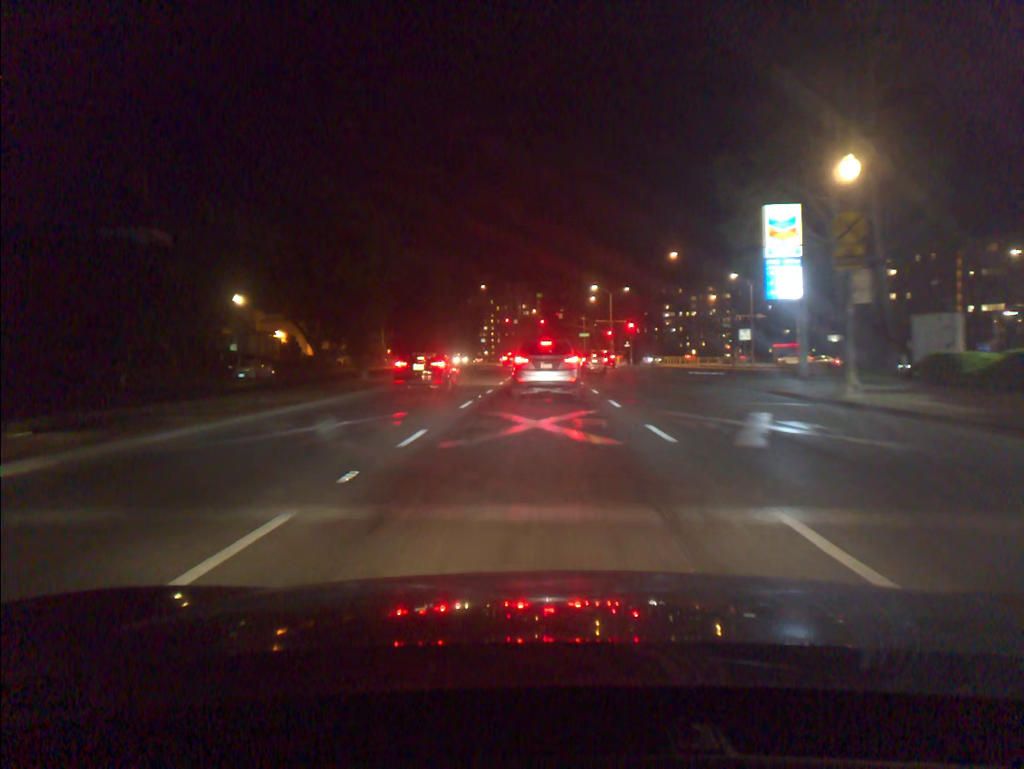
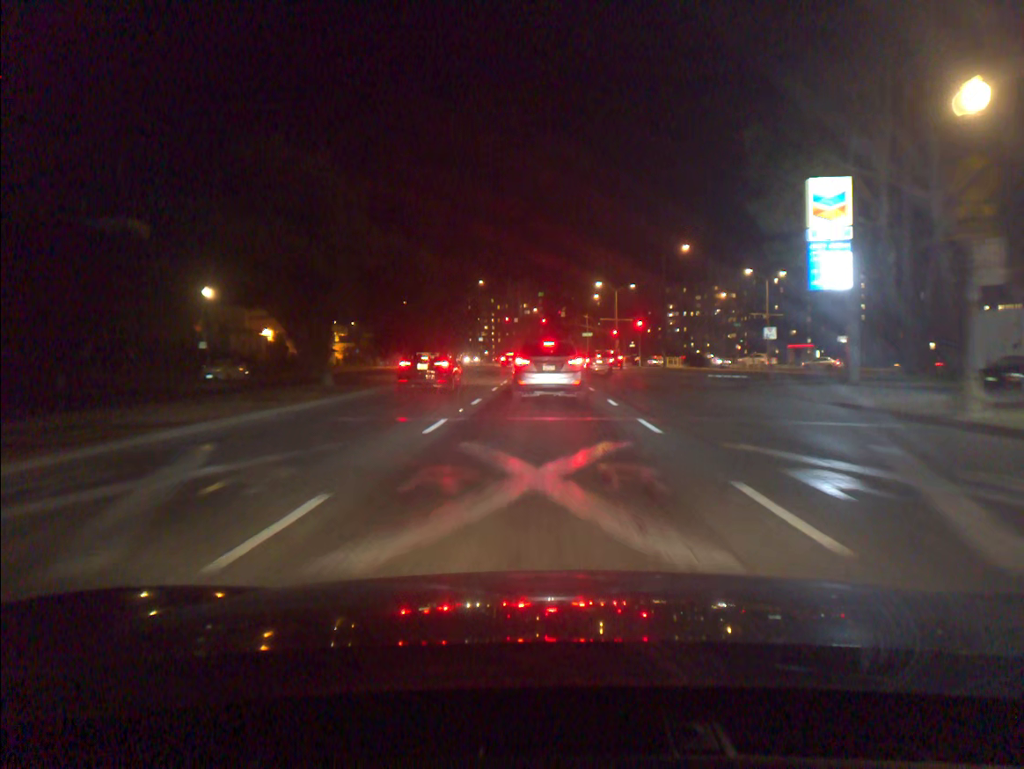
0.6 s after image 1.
(0.0, +5.9) m; 0°
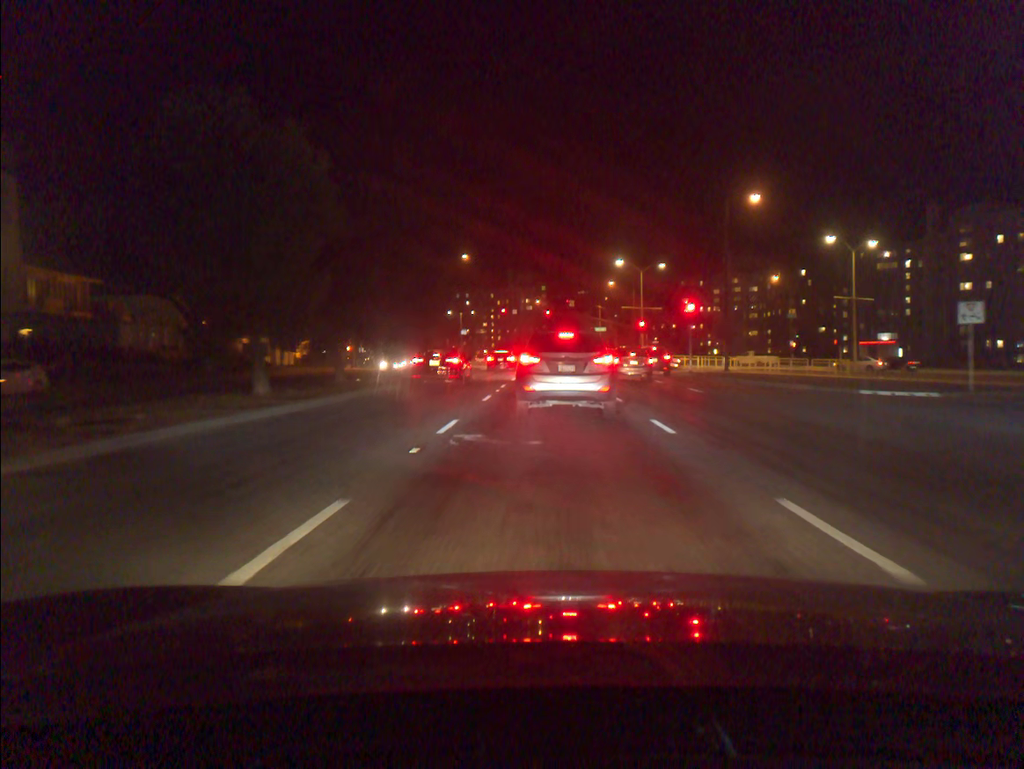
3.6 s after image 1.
(-0.1, +23.2) m; 0°
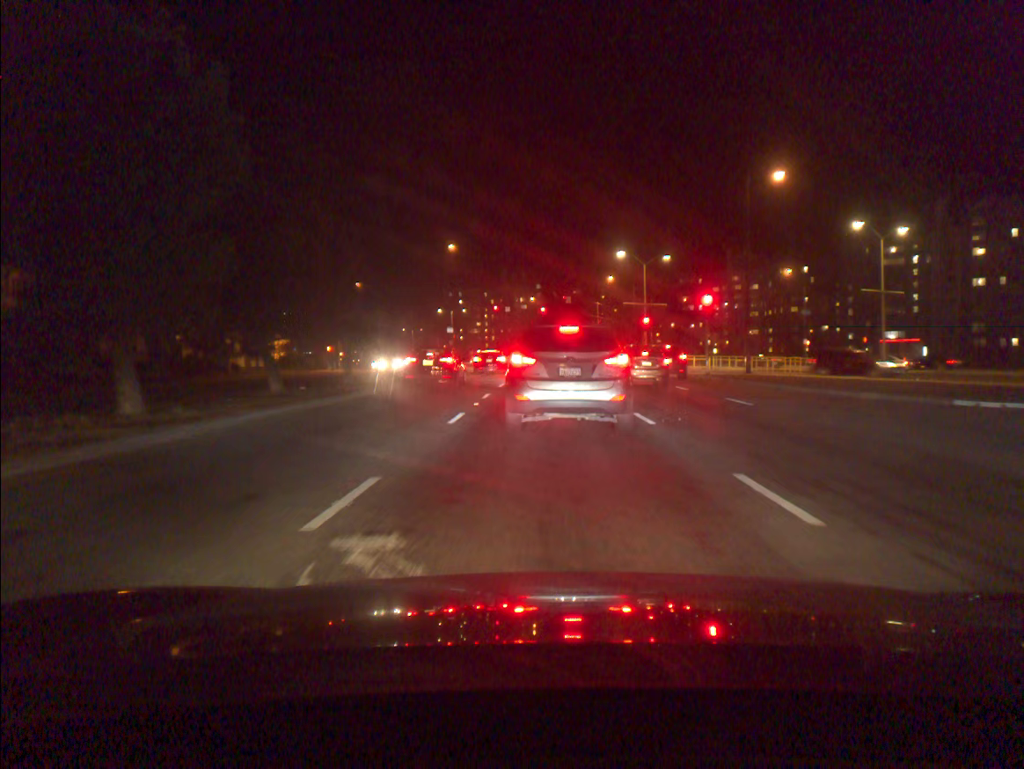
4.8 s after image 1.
(0.0, +6.3) m; 0°
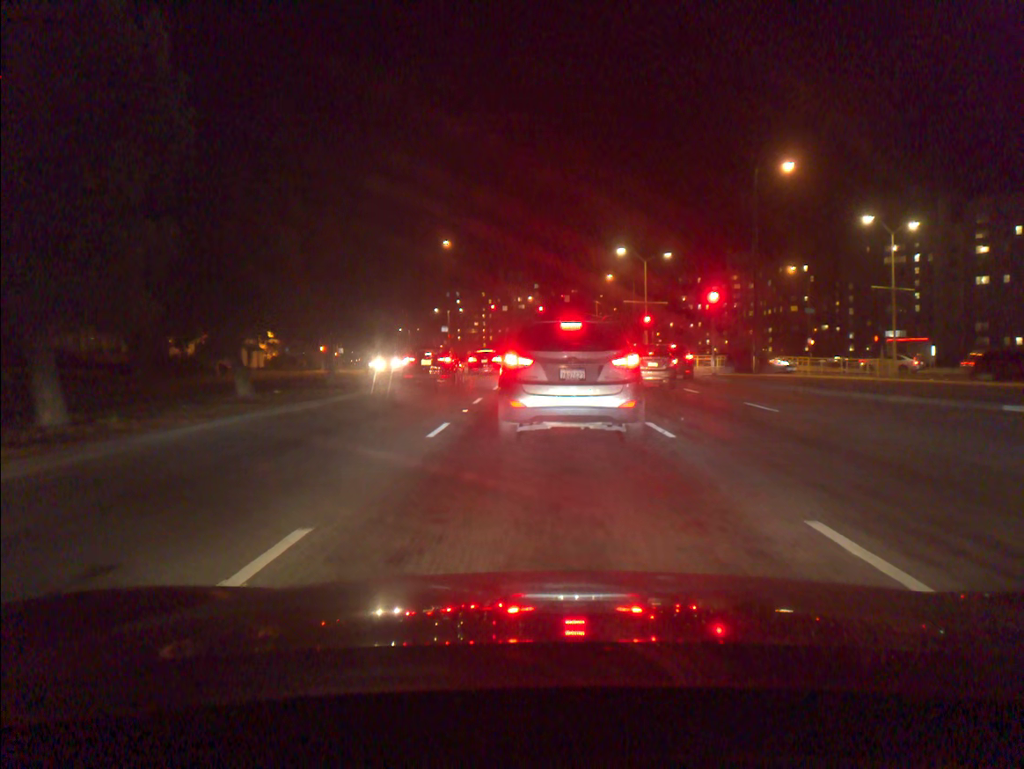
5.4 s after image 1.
(0.0, +2.2) m; 0°
